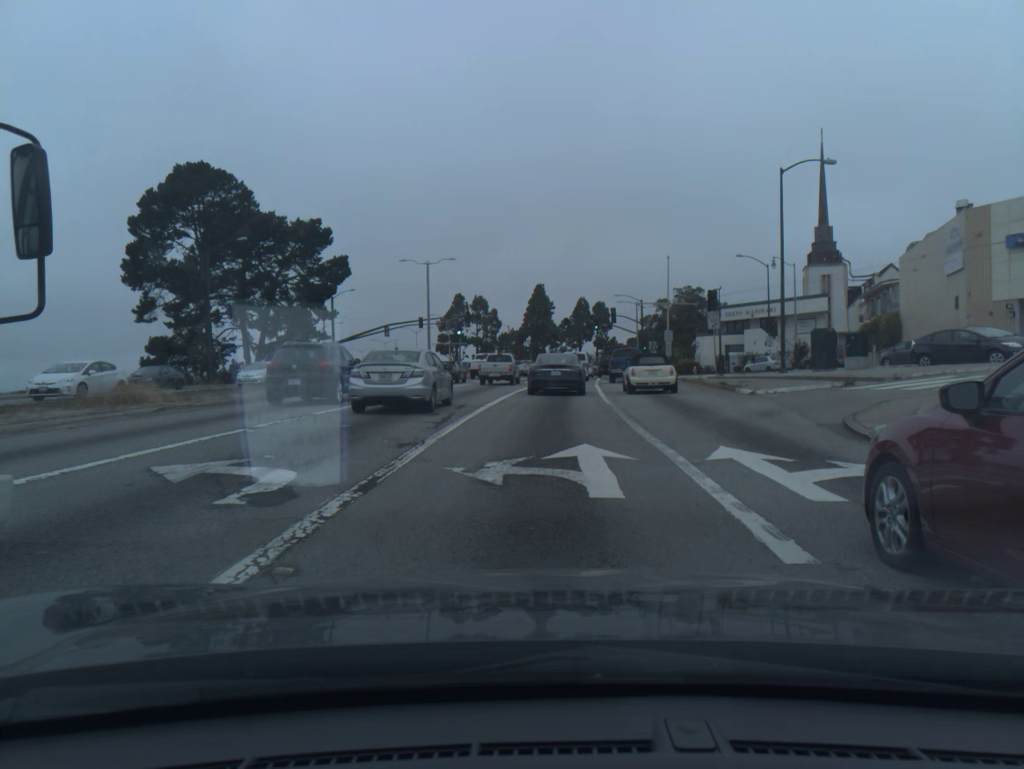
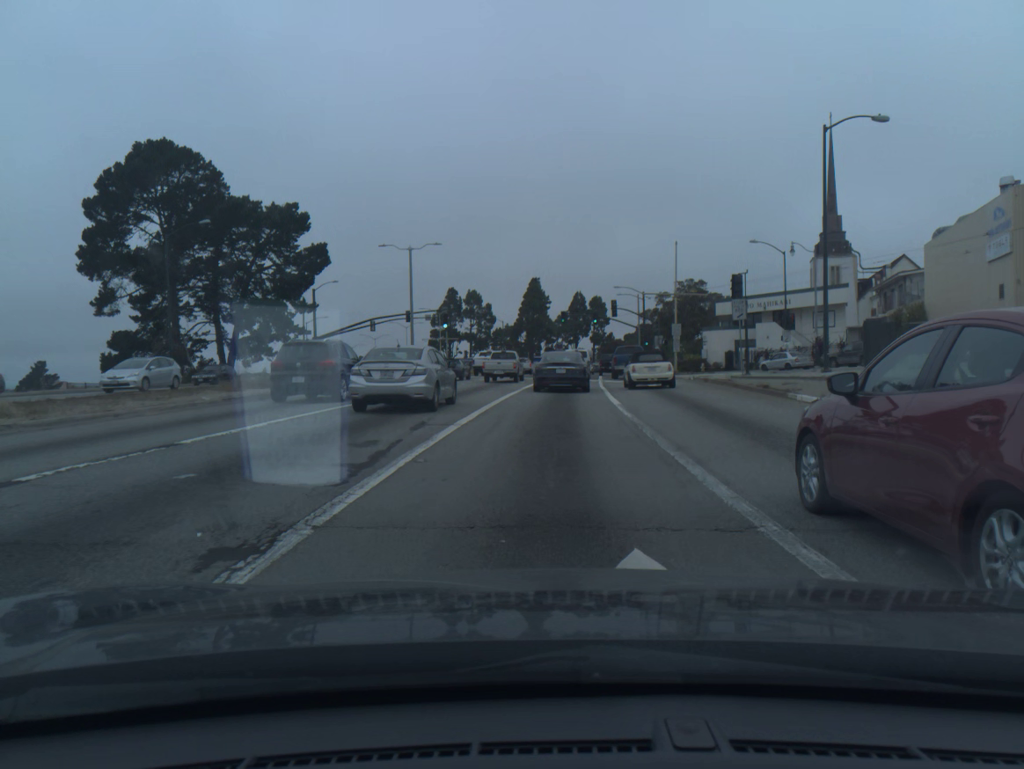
(0.0, +6.0) m; 0°
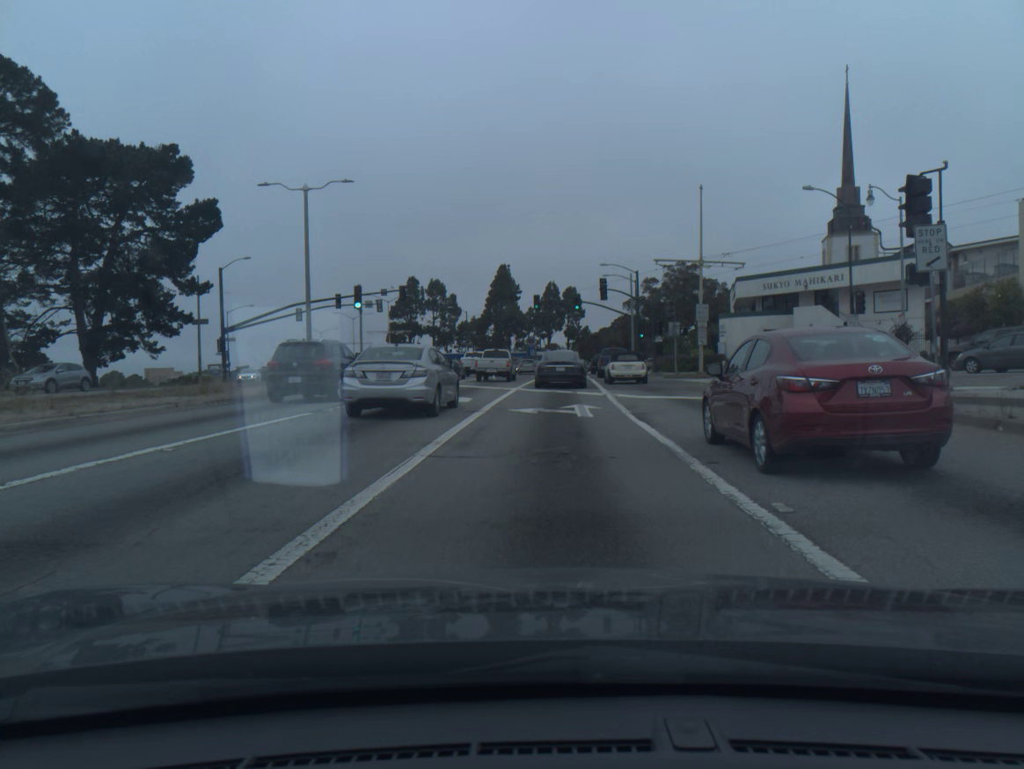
(+0.3, +18.8) m; +2°
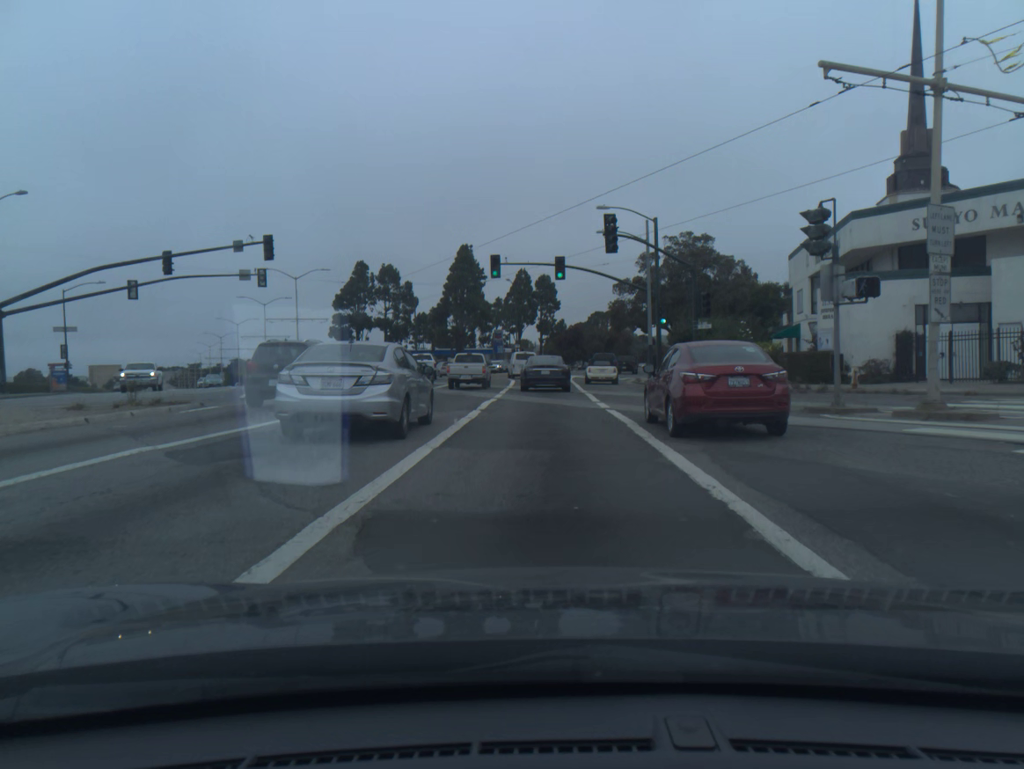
(+0.6, +27.4) m; +2°
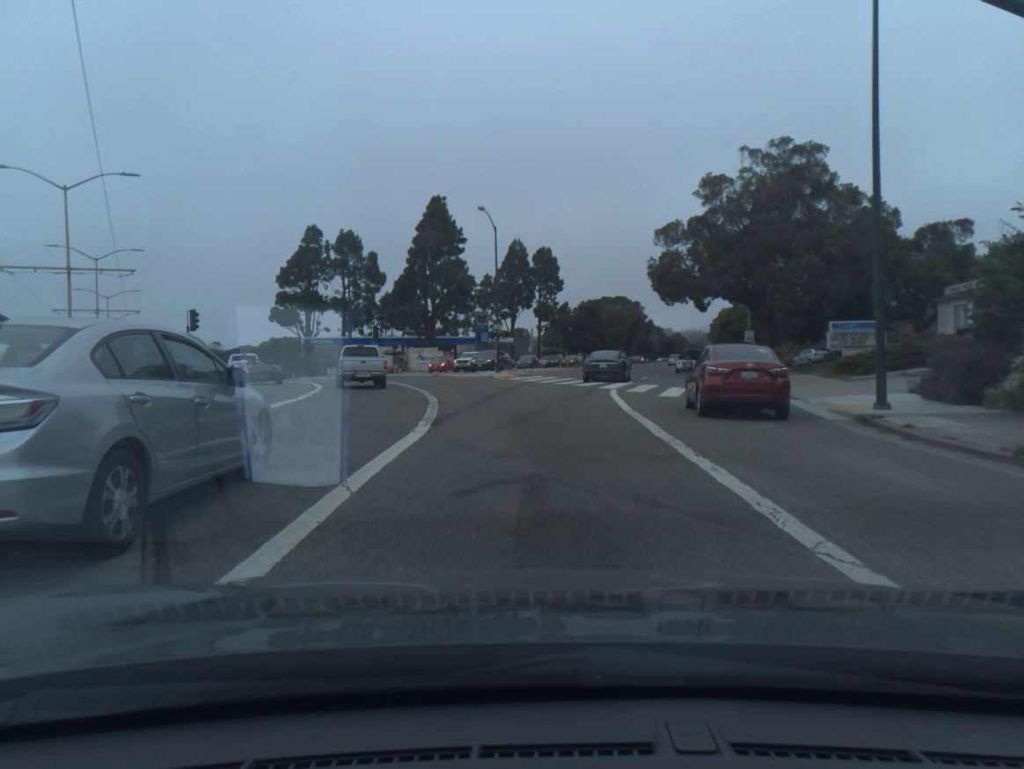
(+0.1, +35.7) m; 0°
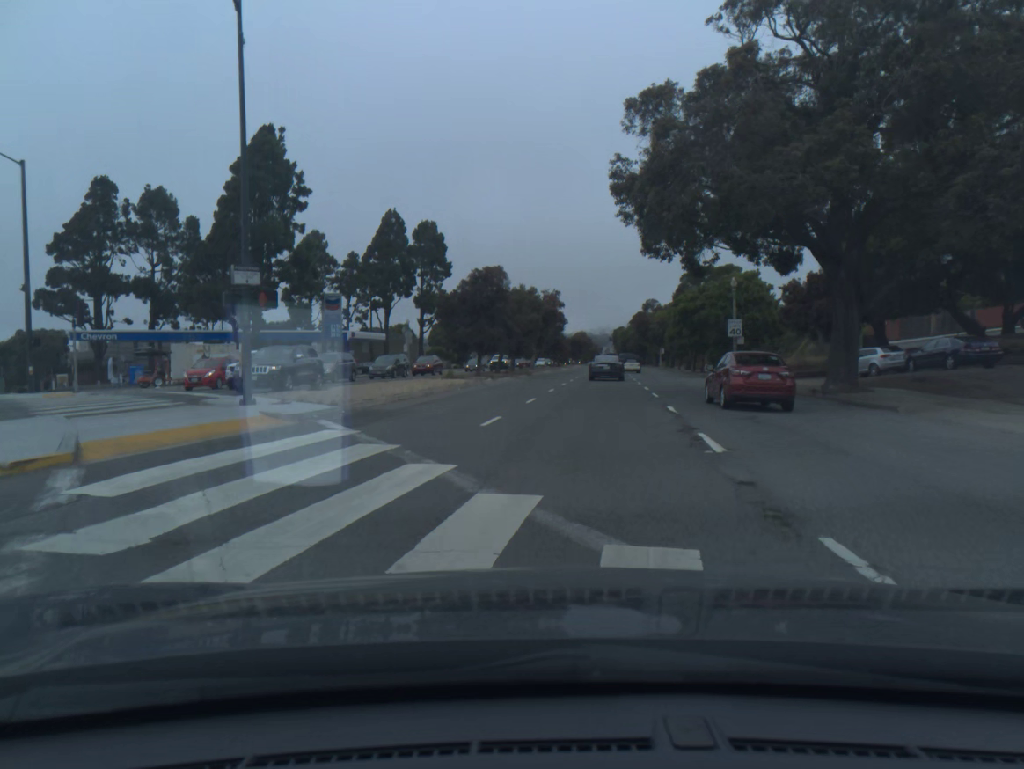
(+1.6, +30.9) m; +8°
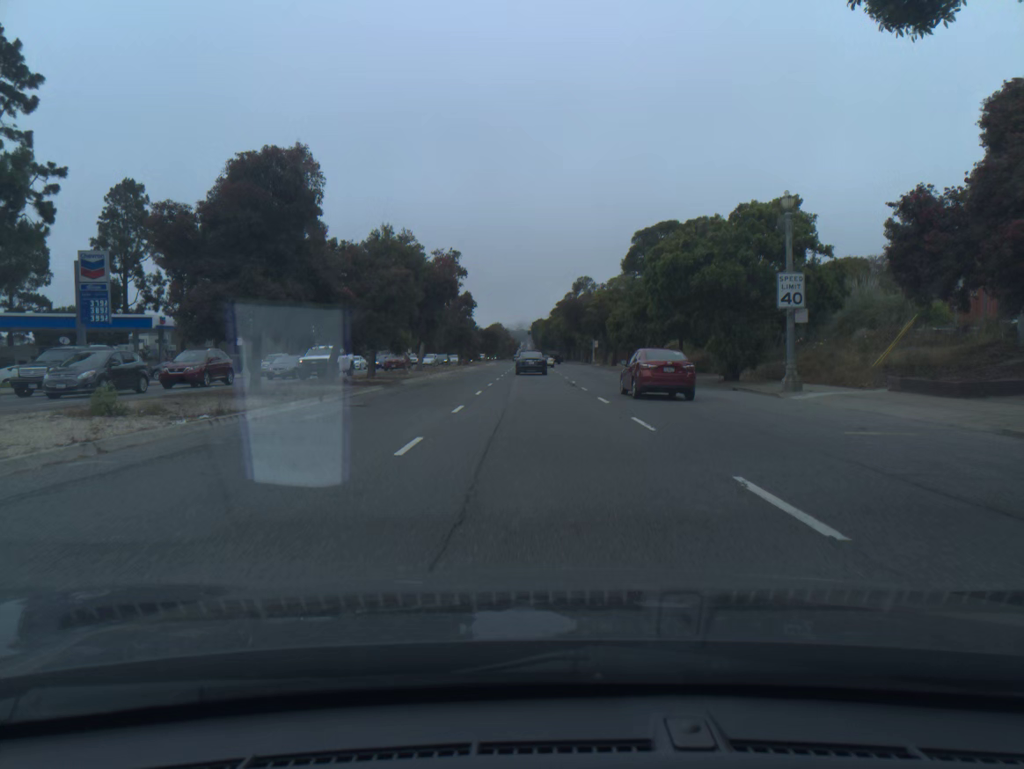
(+1.7, +26.3) m; +6°
